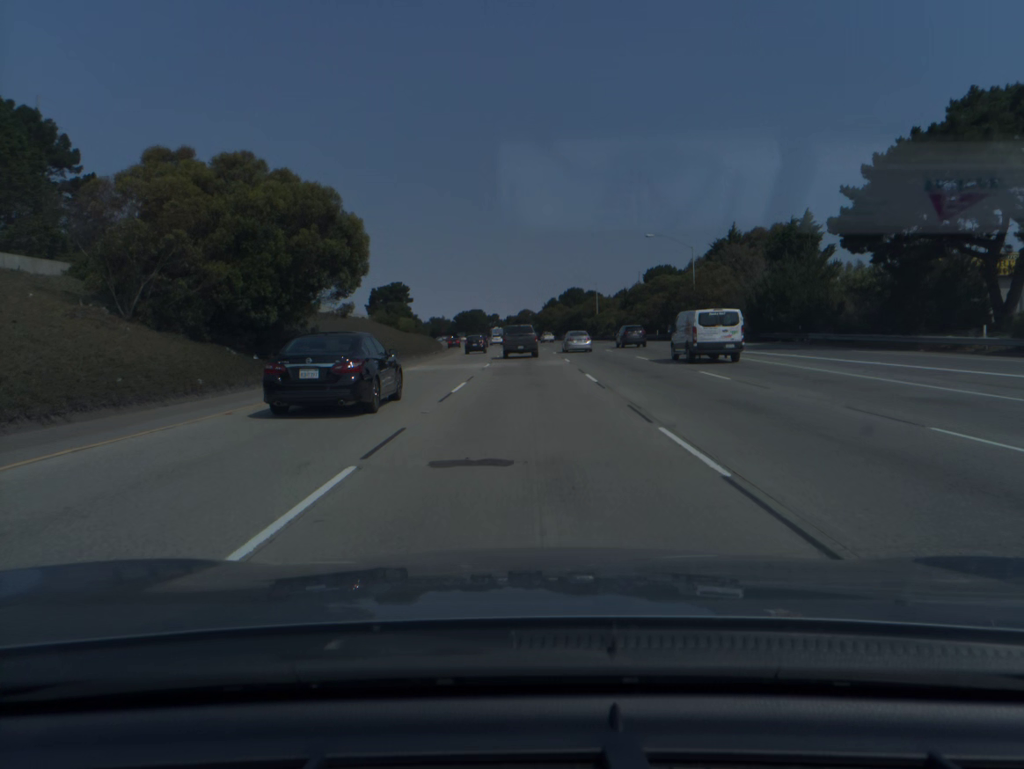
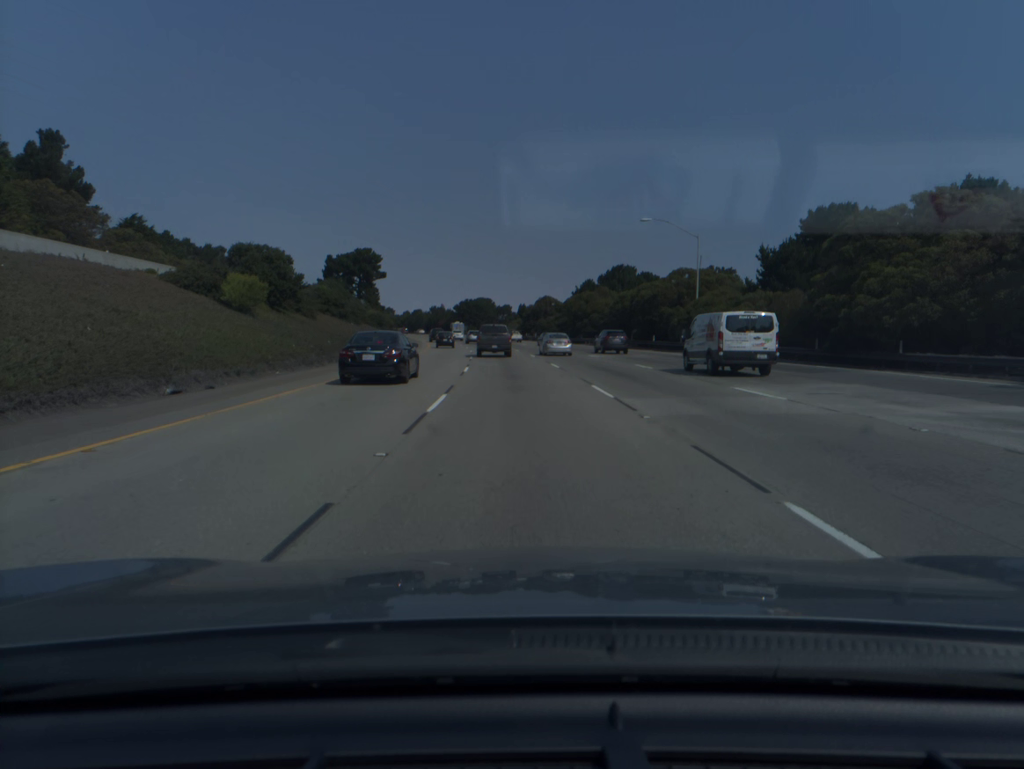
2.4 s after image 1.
(-0.4, +63.5) m; -1°
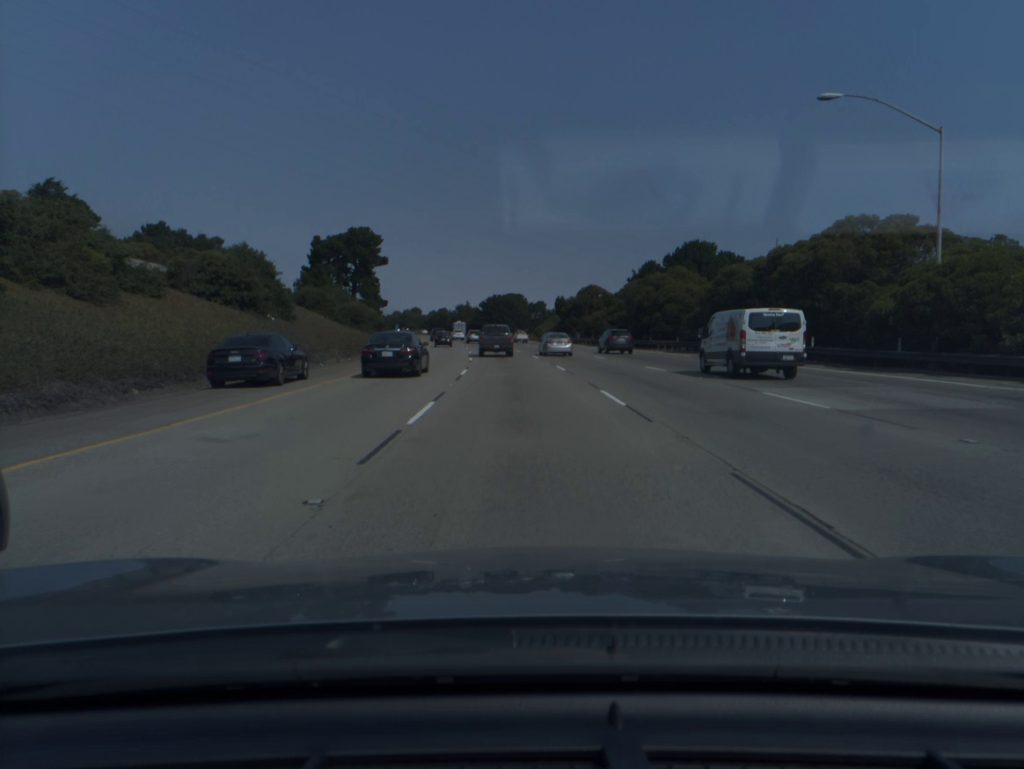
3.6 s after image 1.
(-0.6, +31.5) m; -2°
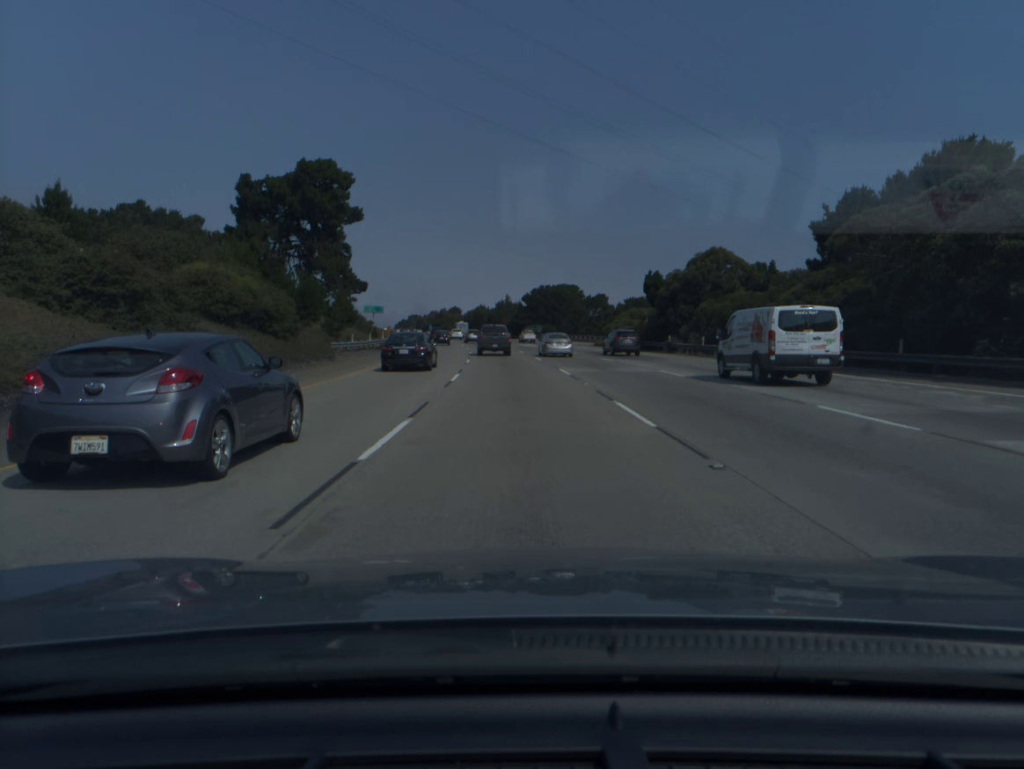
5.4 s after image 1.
(-1.5, +47.1) m; -4°
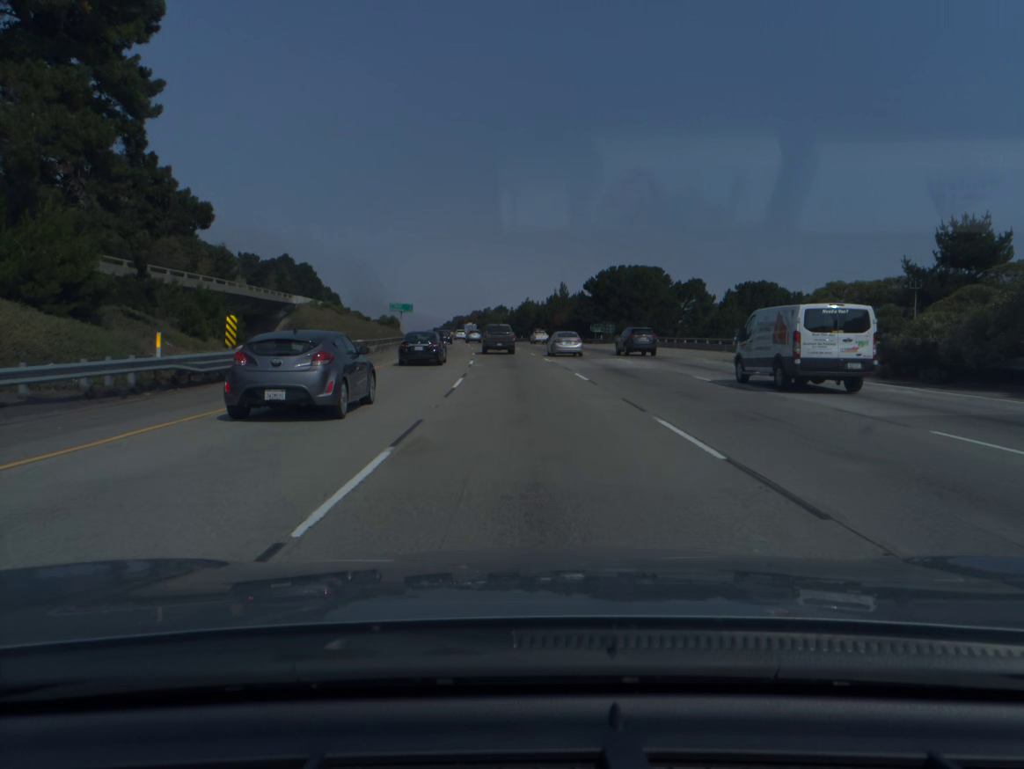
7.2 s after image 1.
(-1.6, +47.0) m; -4°
